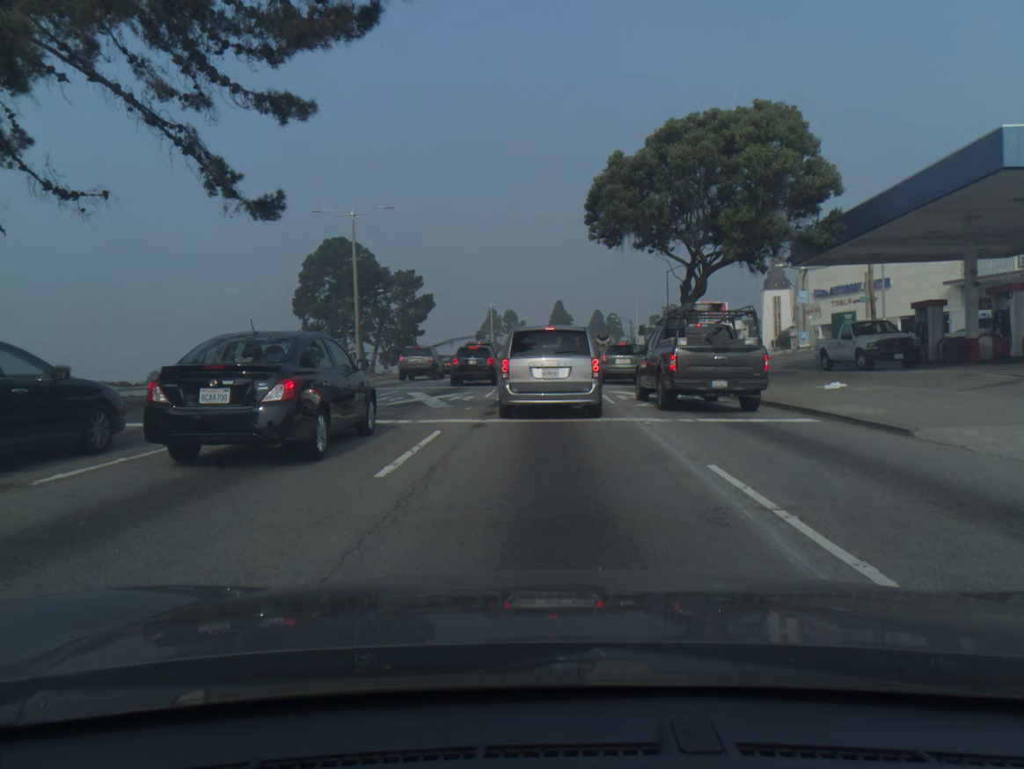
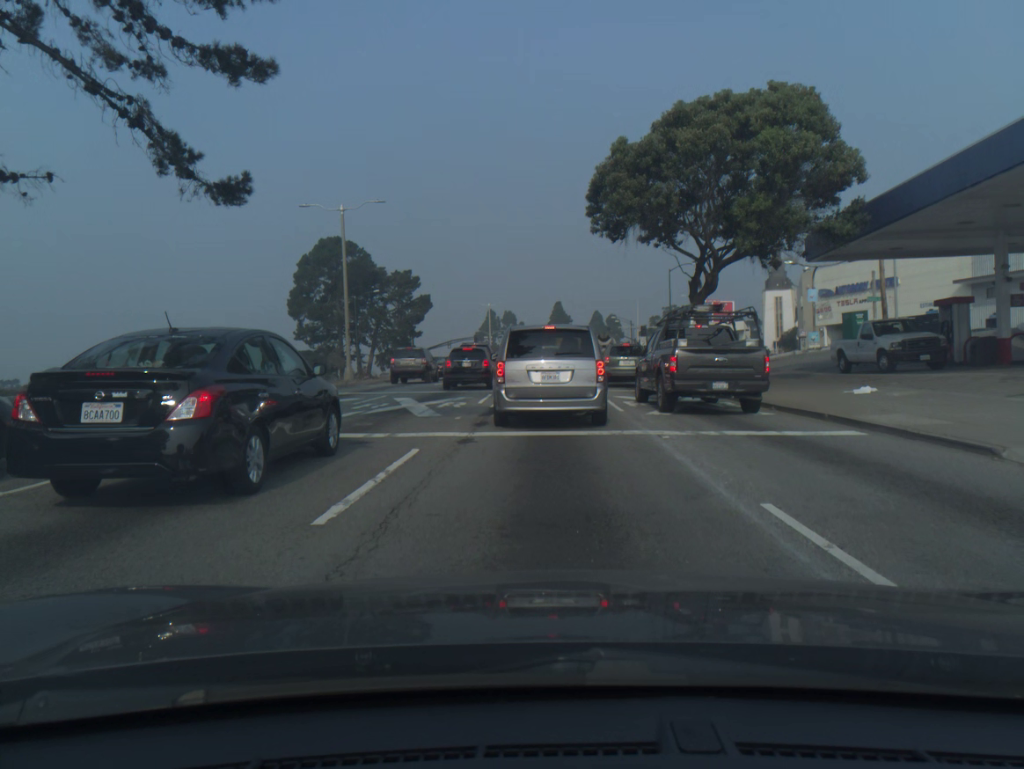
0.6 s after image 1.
(0.0, +2.1) m; 0°
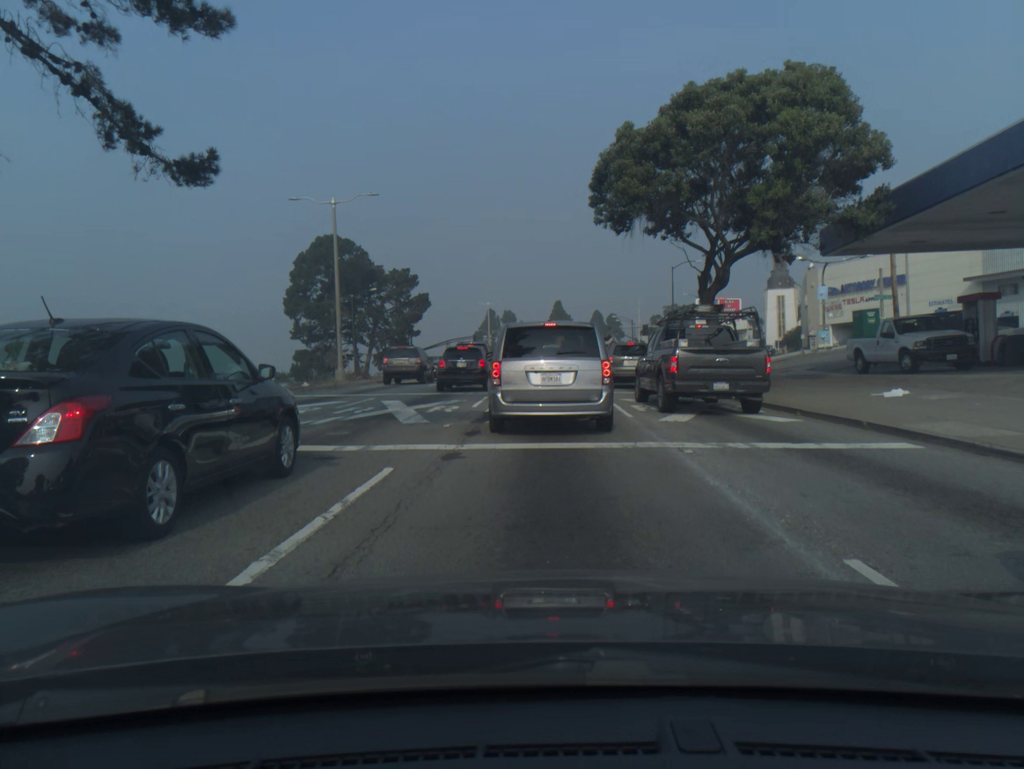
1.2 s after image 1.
(0.0, +1.7) m; +1°
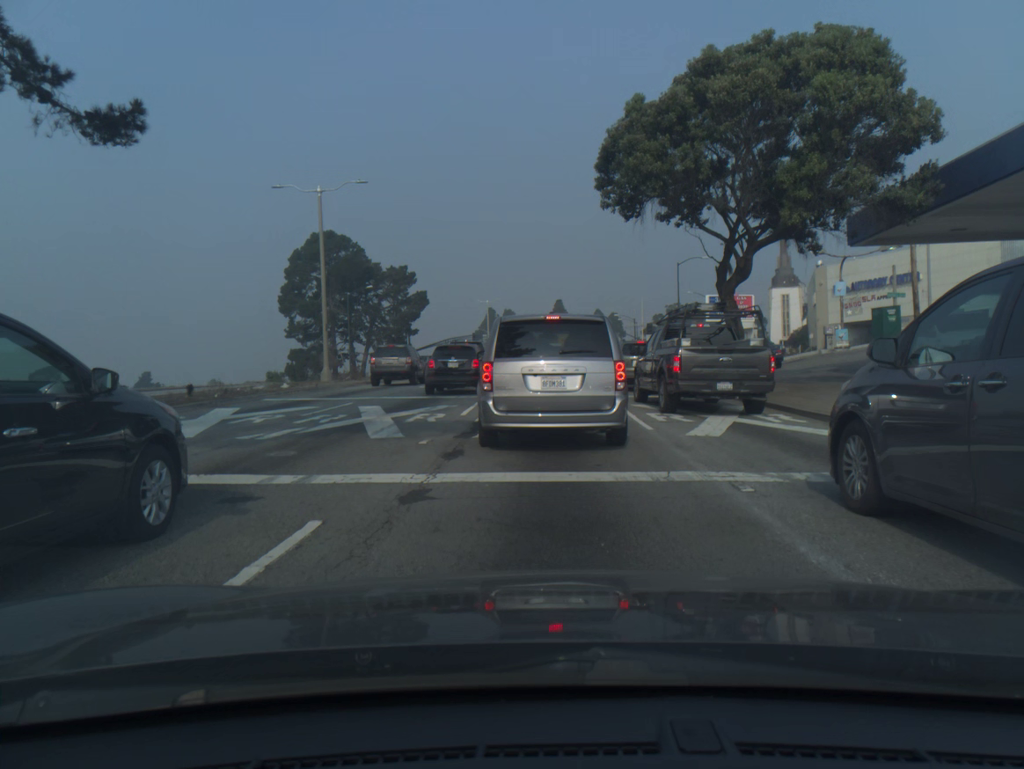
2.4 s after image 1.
(0.0, +2.7) m; +1°
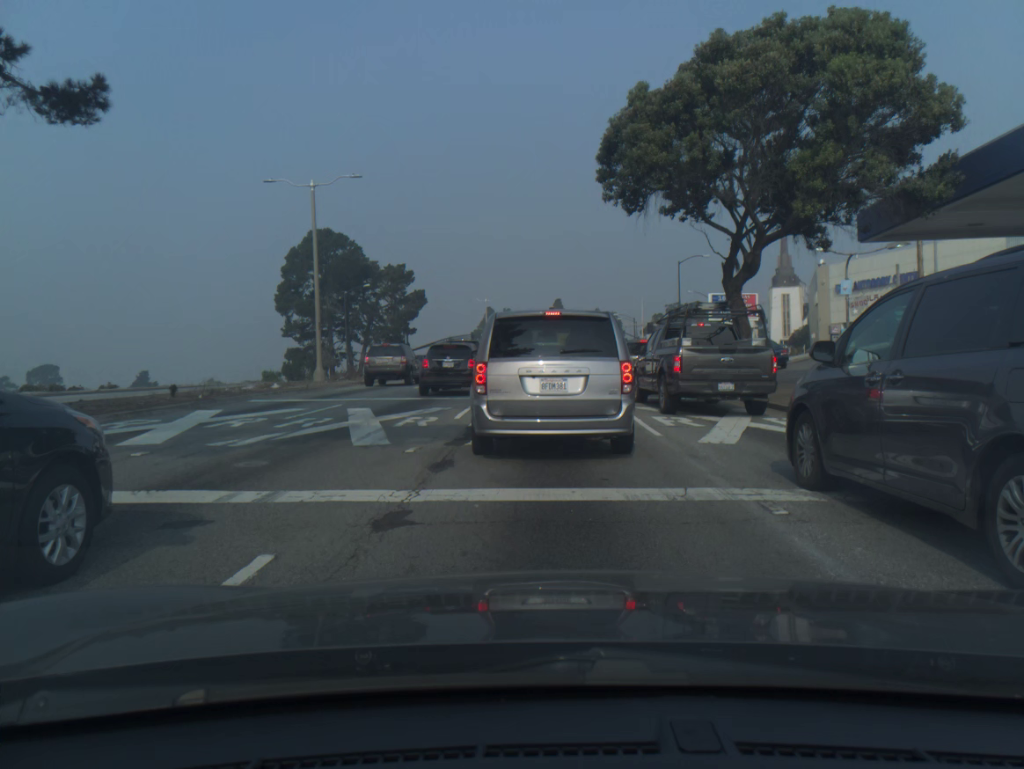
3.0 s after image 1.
(0.0, +1.0) m; -1°
